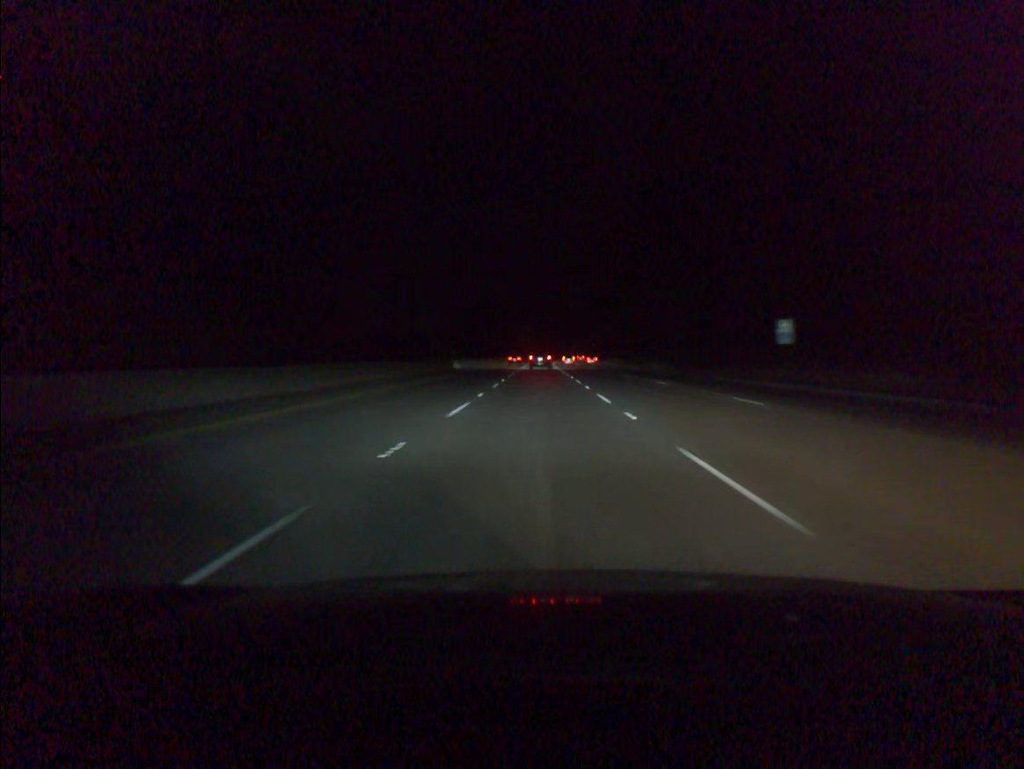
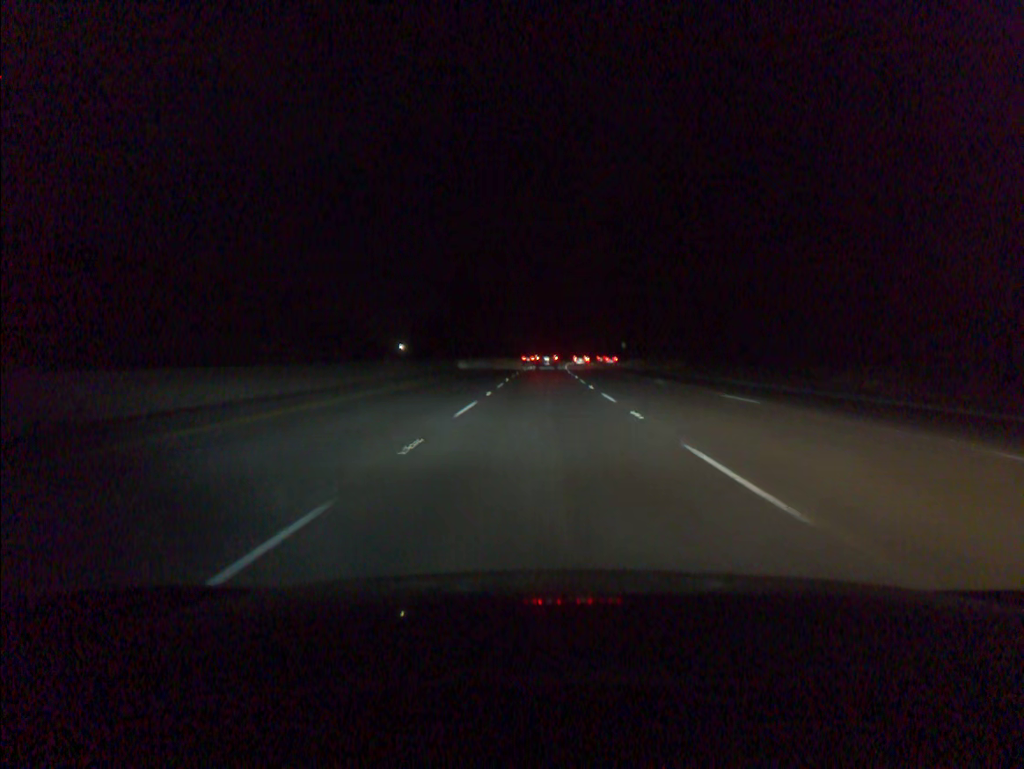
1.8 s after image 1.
(-0.1, +57.9) m; 0°
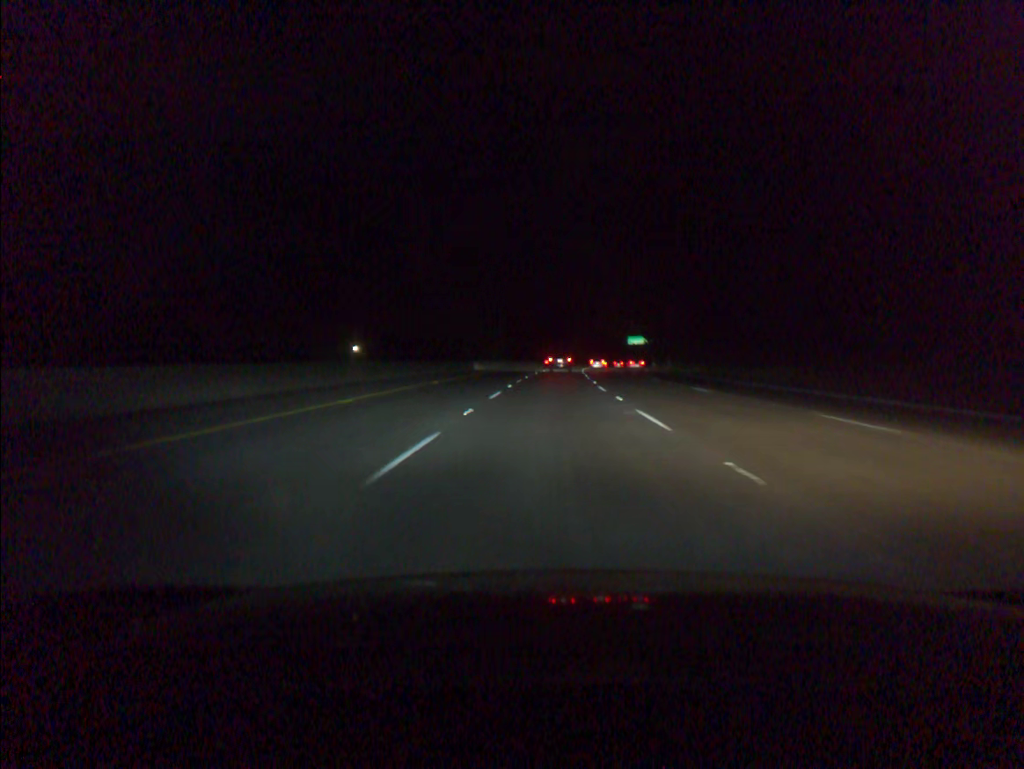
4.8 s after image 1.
(+1.1, +95.3) m; +2°
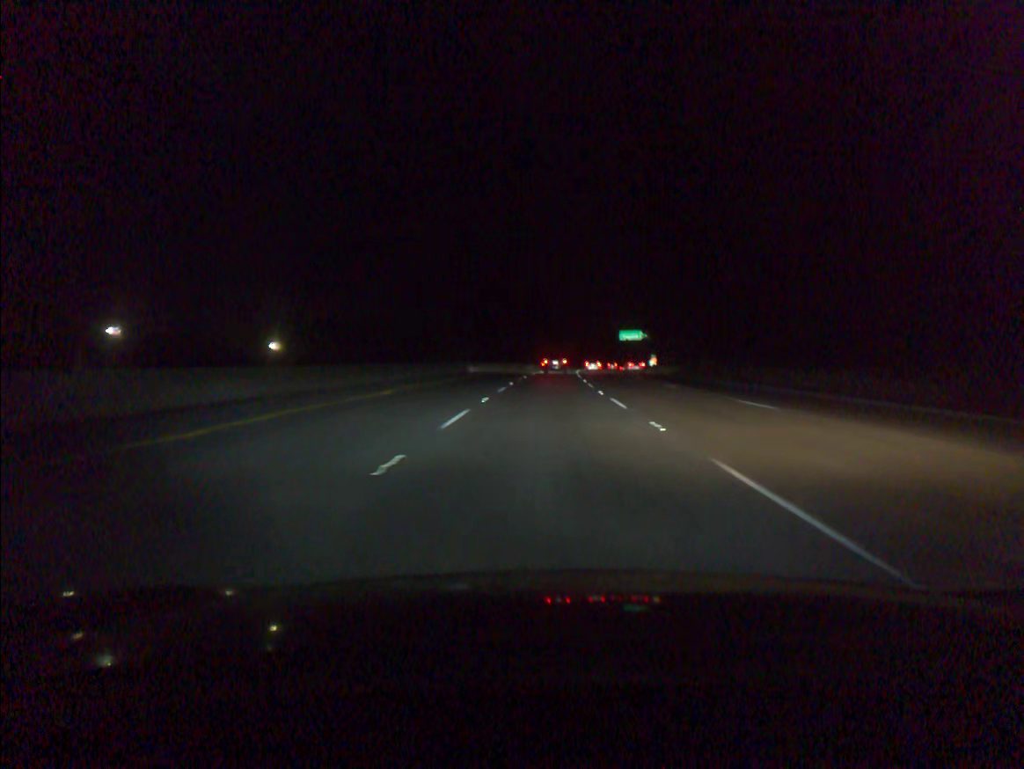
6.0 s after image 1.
(+0.6, +37.8) m; +2°
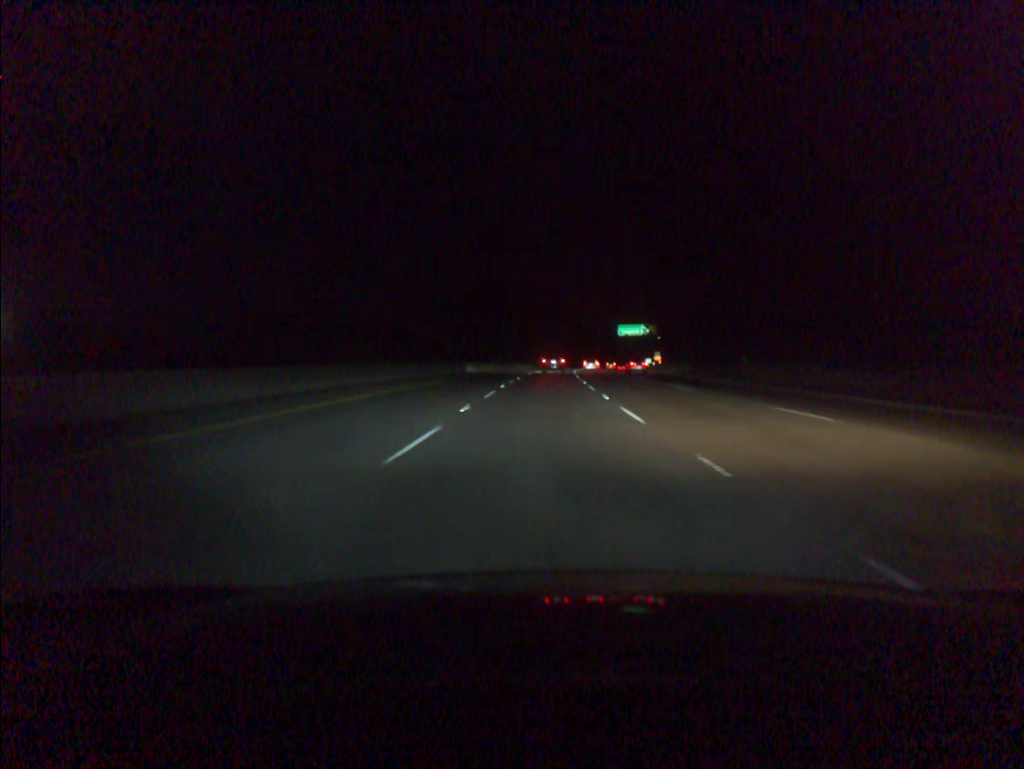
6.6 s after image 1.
(+0.1, +18.9) m; +1°
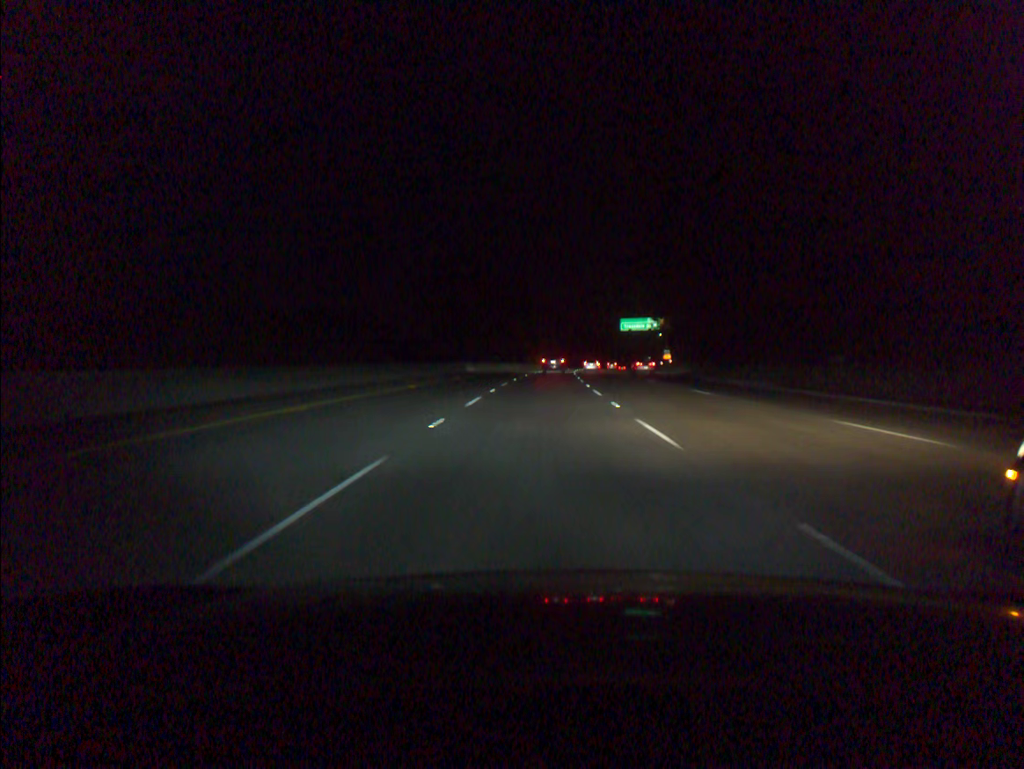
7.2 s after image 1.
(+0.1, +18.9) m; +1°
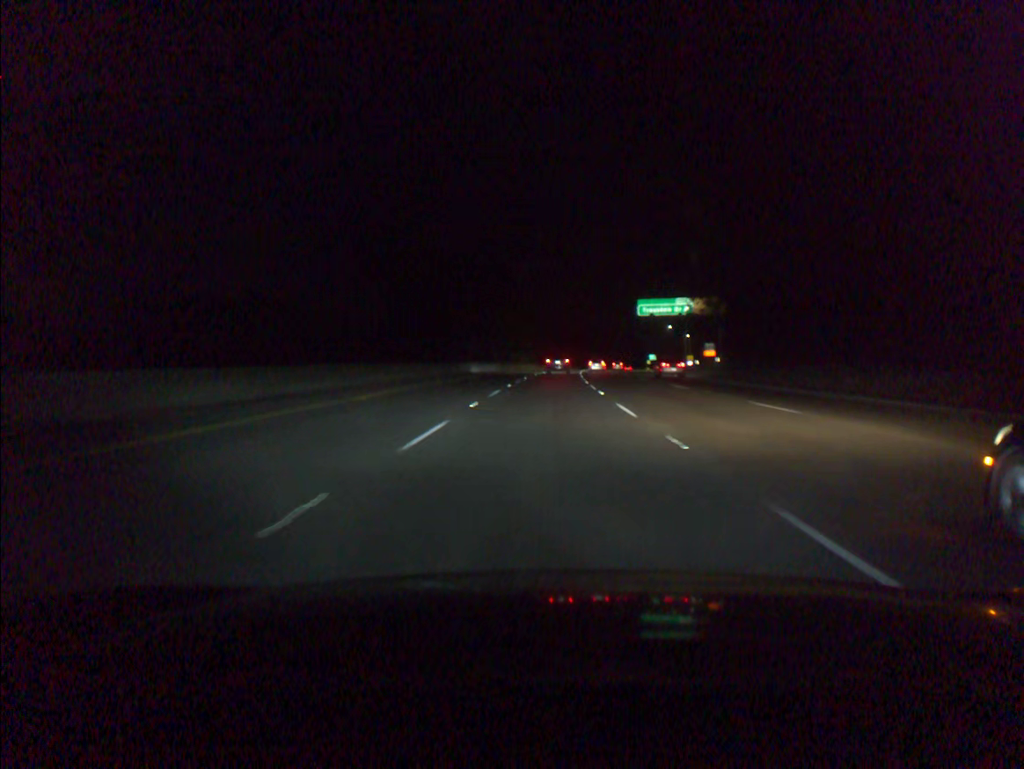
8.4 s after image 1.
(+0.3, +37.9) m; +1°
